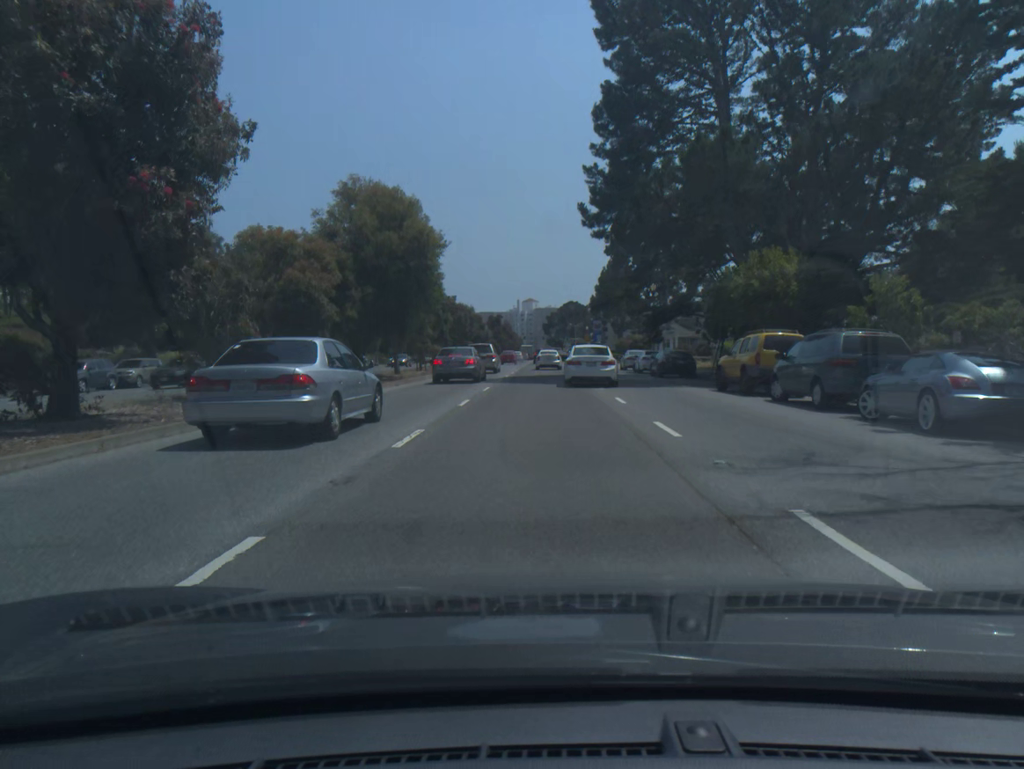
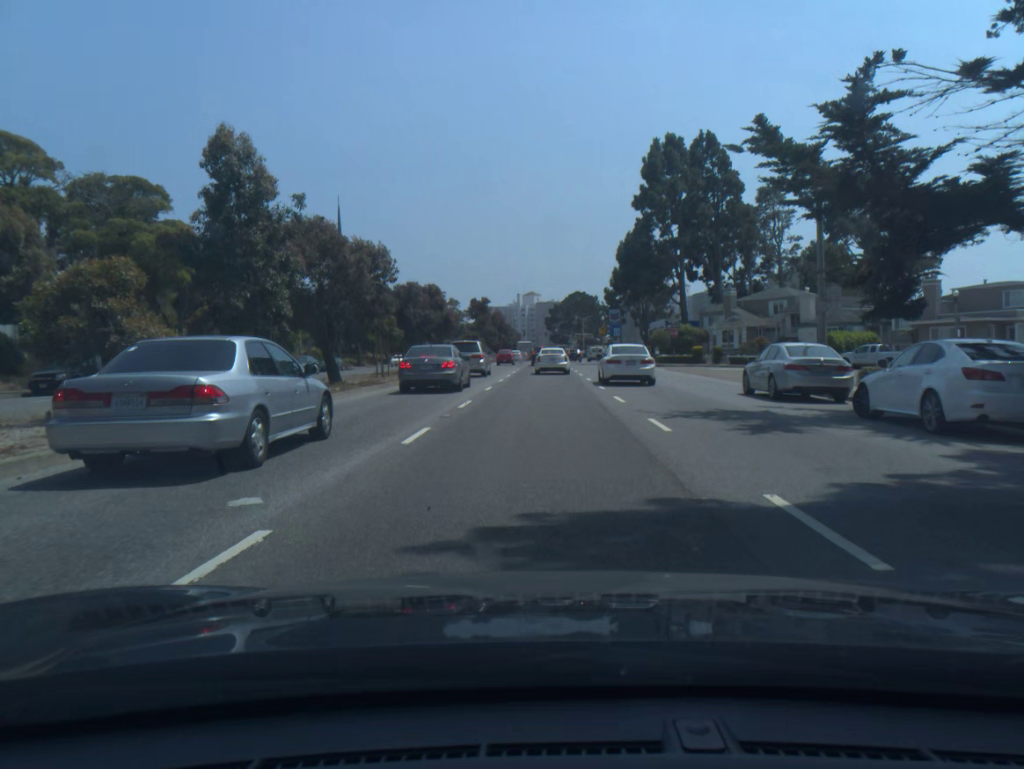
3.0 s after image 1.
(-0.1, +36.0) m; 0°
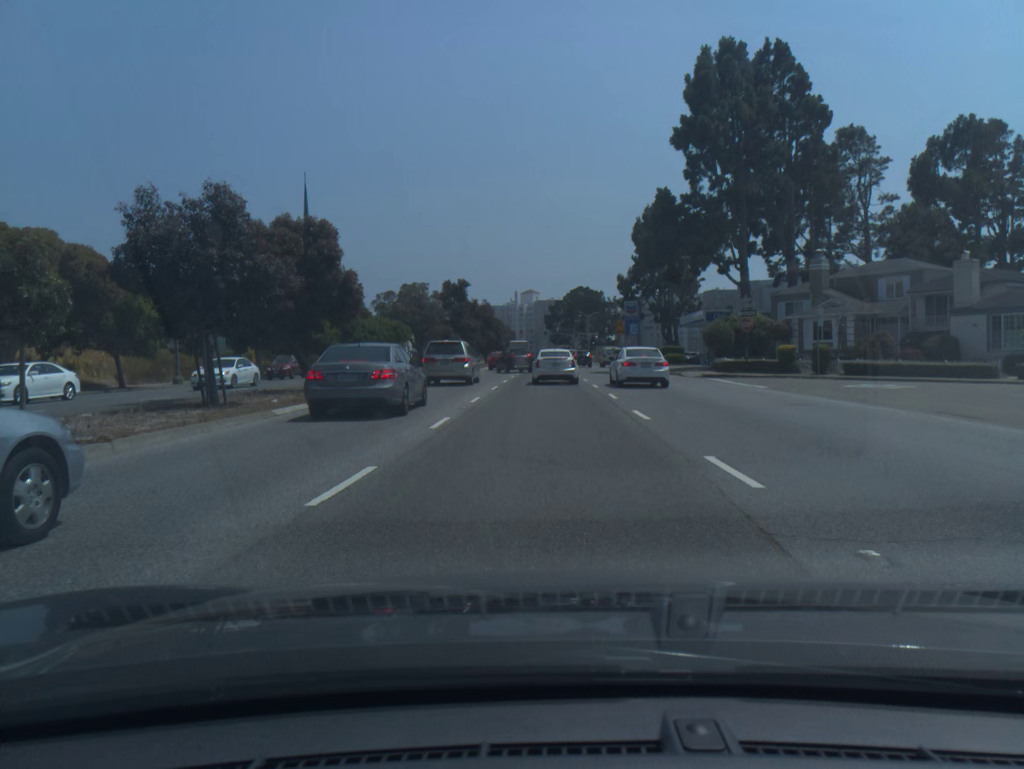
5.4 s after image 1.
(0.0, +25.8) m; 0°
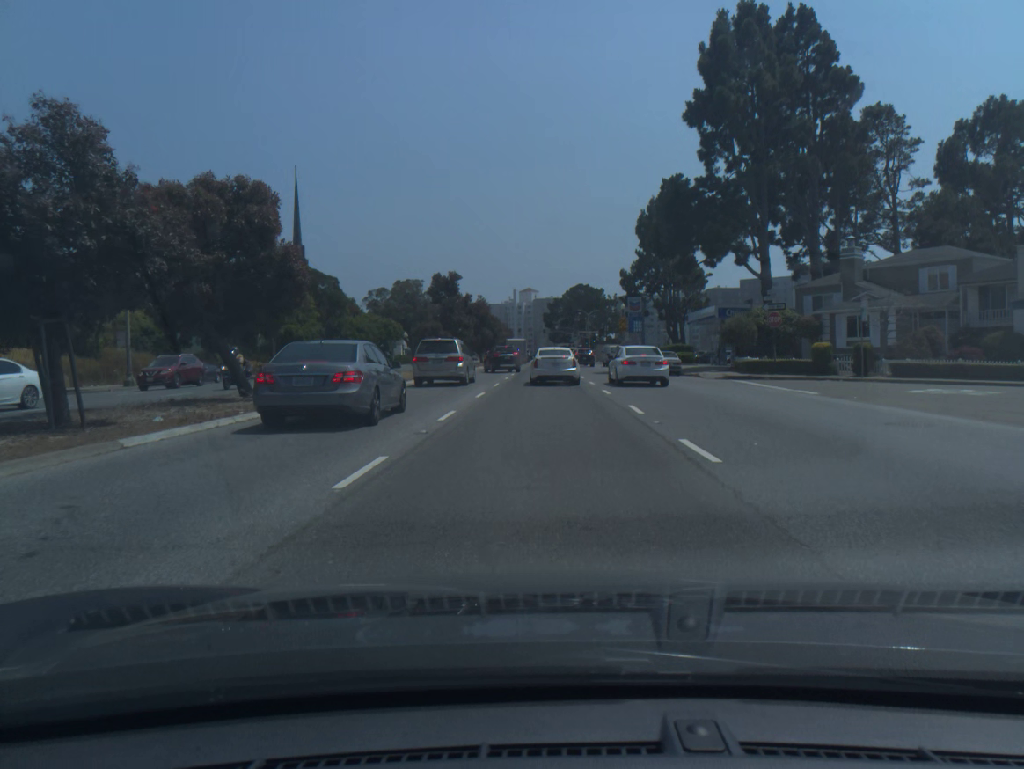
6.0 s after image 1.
(0.0, +5.8) m; 0°
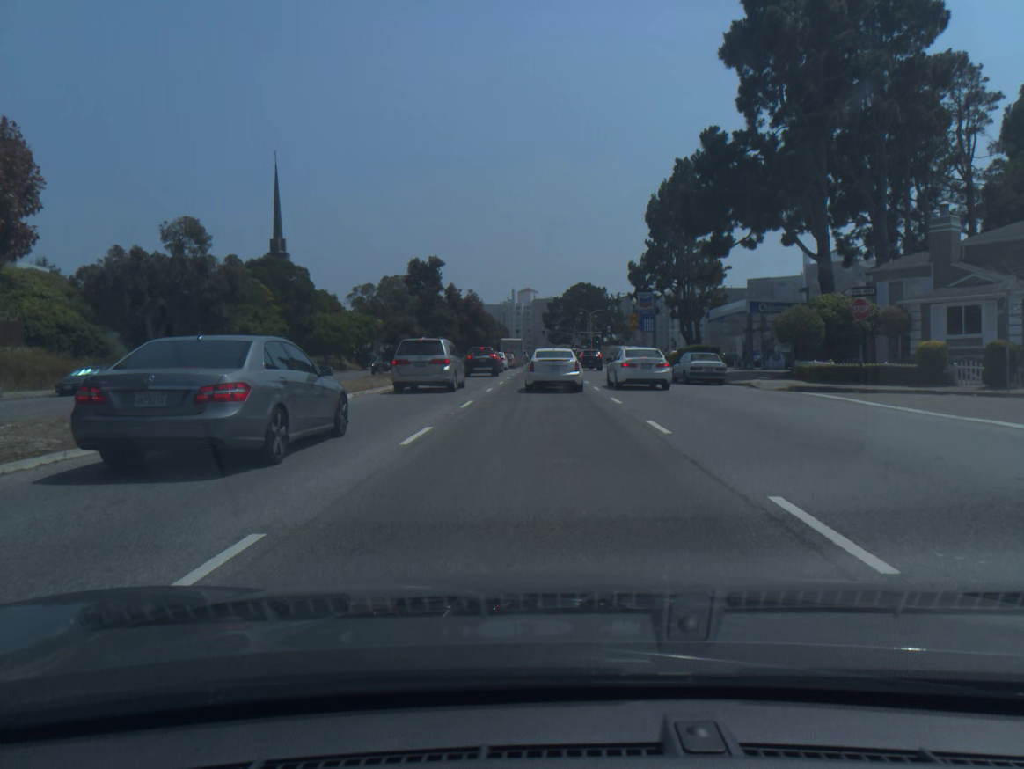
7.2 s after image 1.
(0.0, +11.0) m; 0°
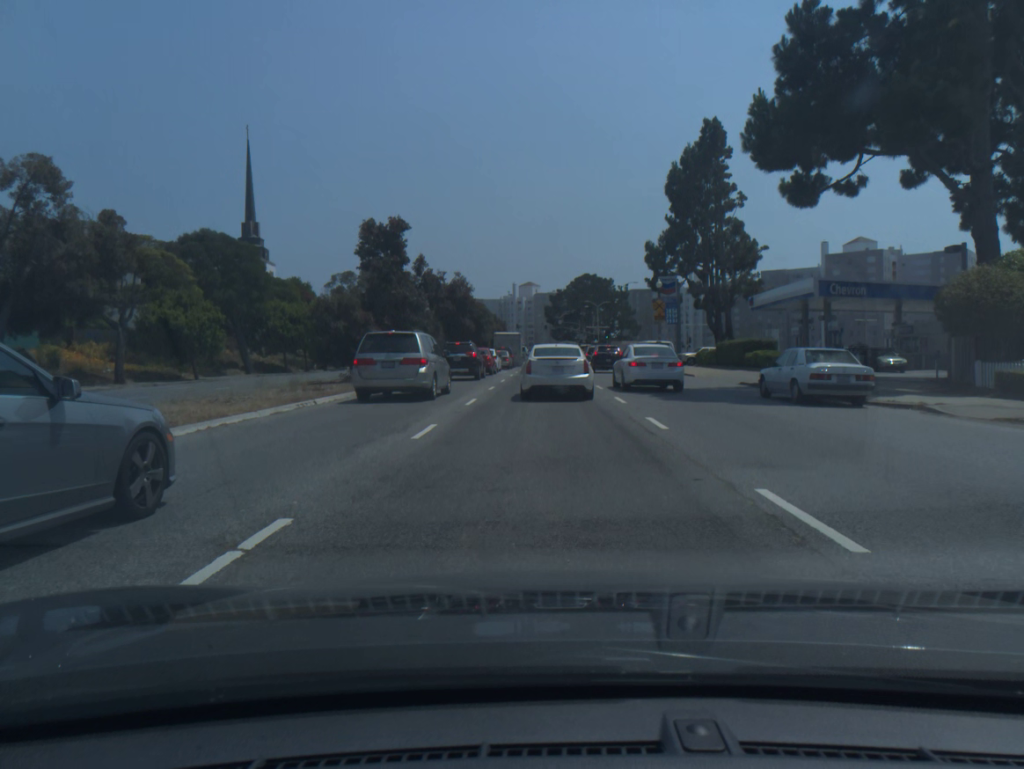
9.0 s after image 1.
(0.0, +14.5) m; 0°
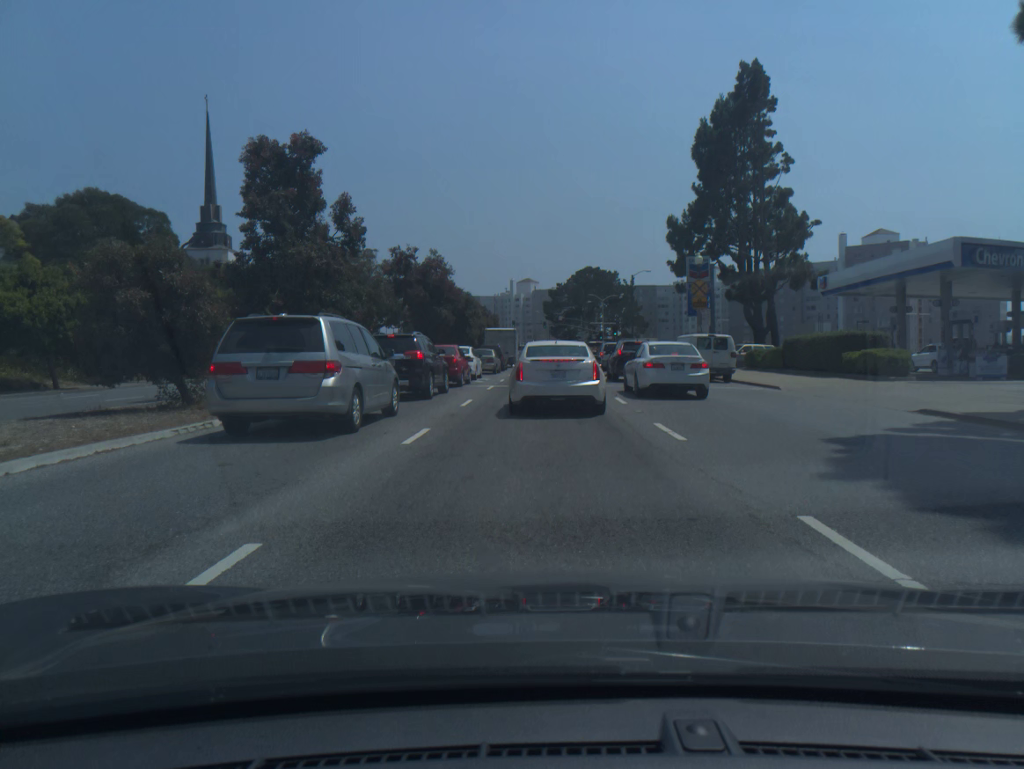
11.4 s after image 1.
(0.0, +15.4) m; 0°
